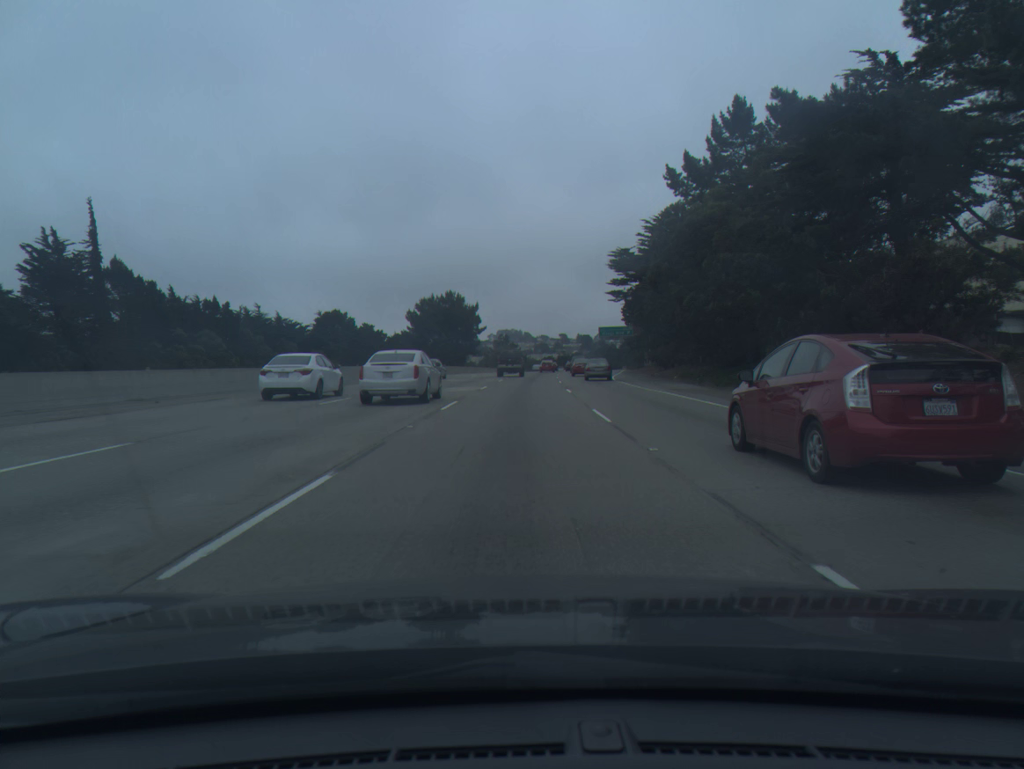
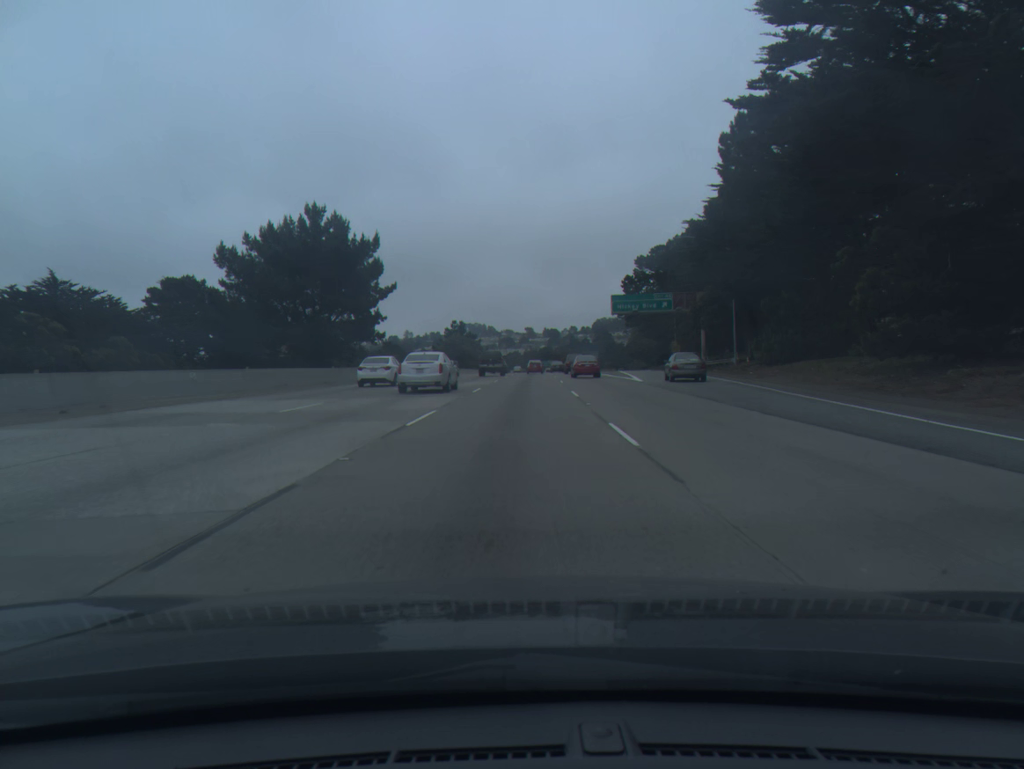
(+1.4, +63.1) m; +3°
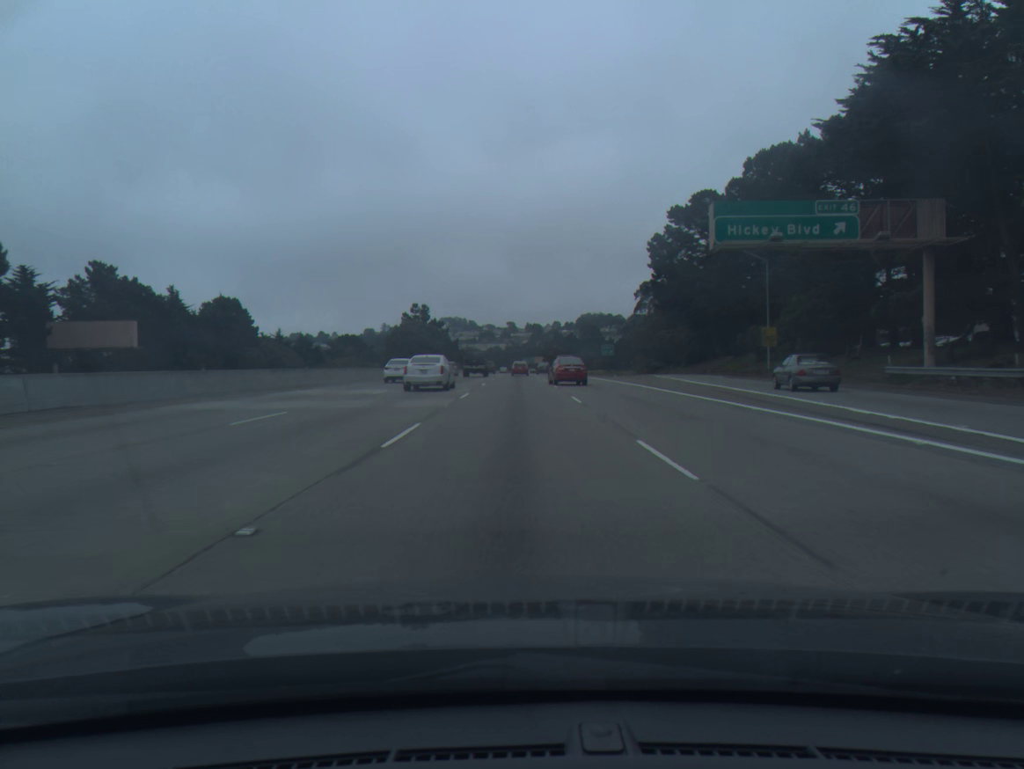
(+0.6, +47.2) m; +1°
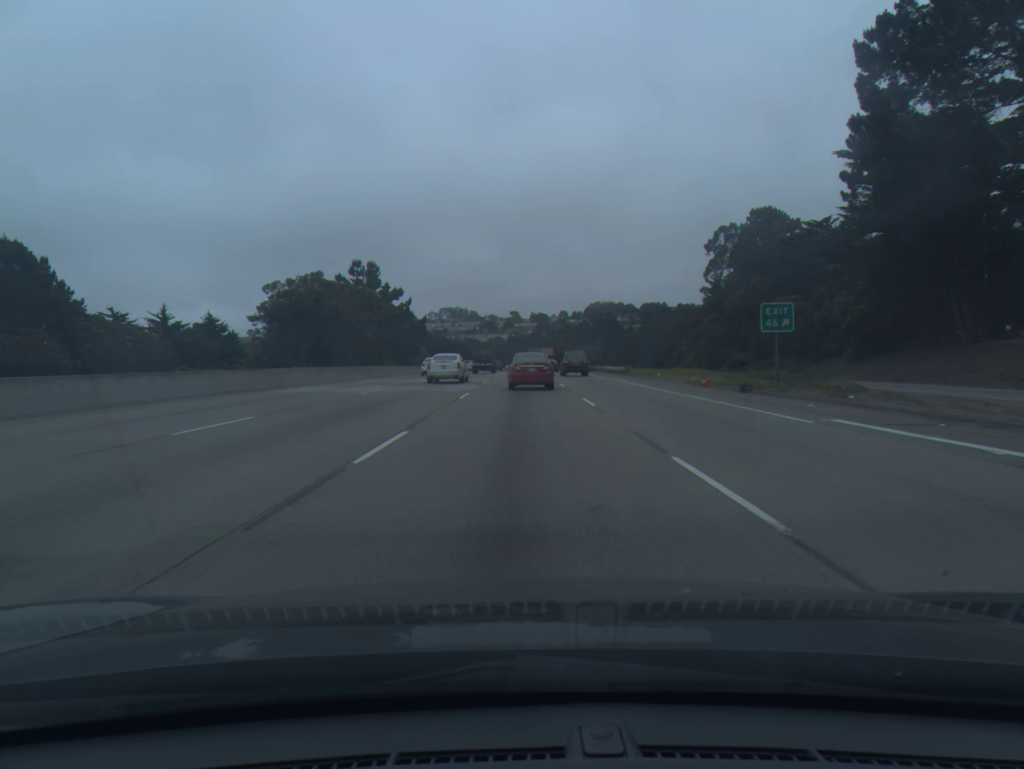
(0.0, +61.0) m; 0°
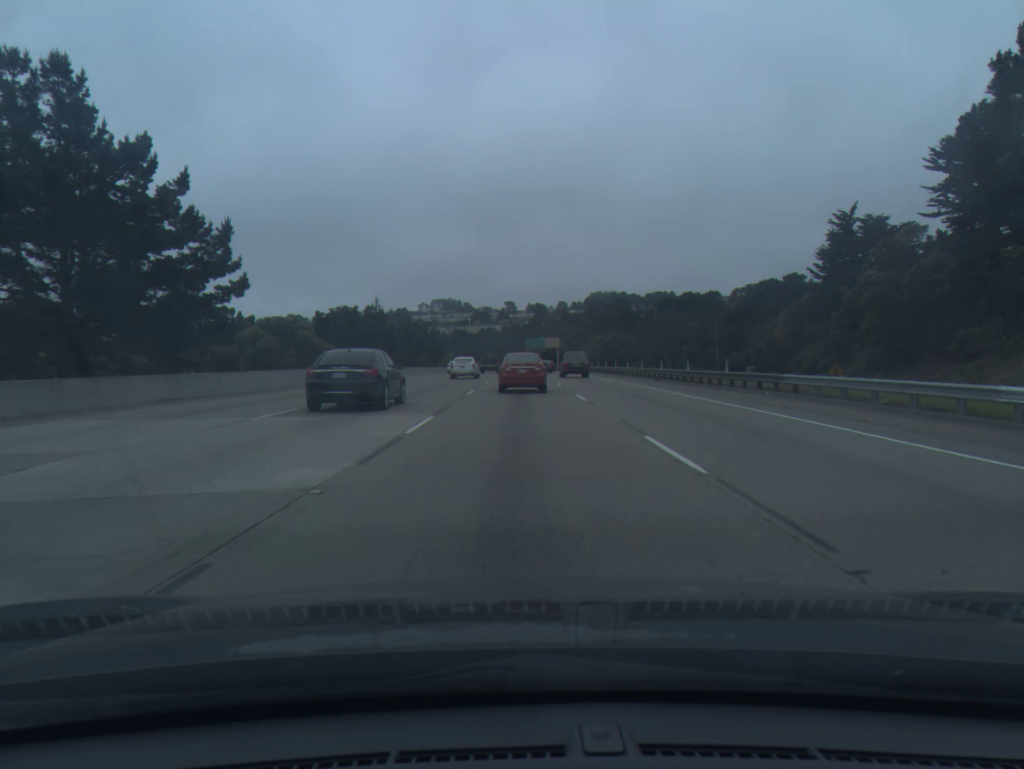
(+0.2, +70.0) m; 0°
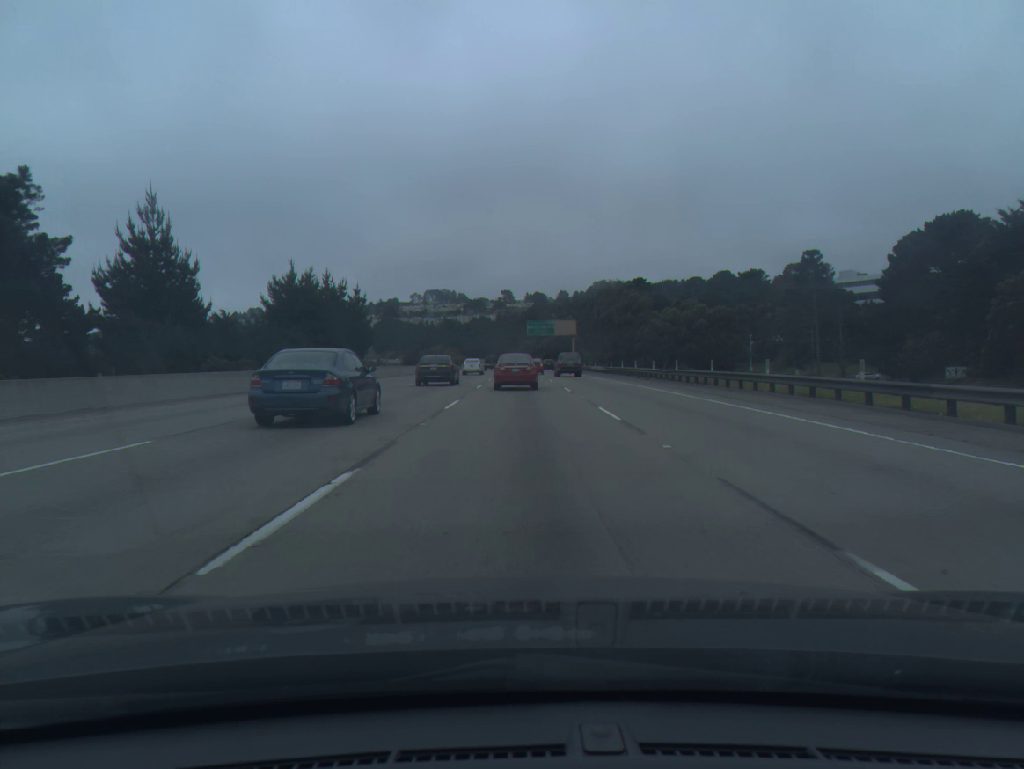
(+0.1, +66.6) m; 0°
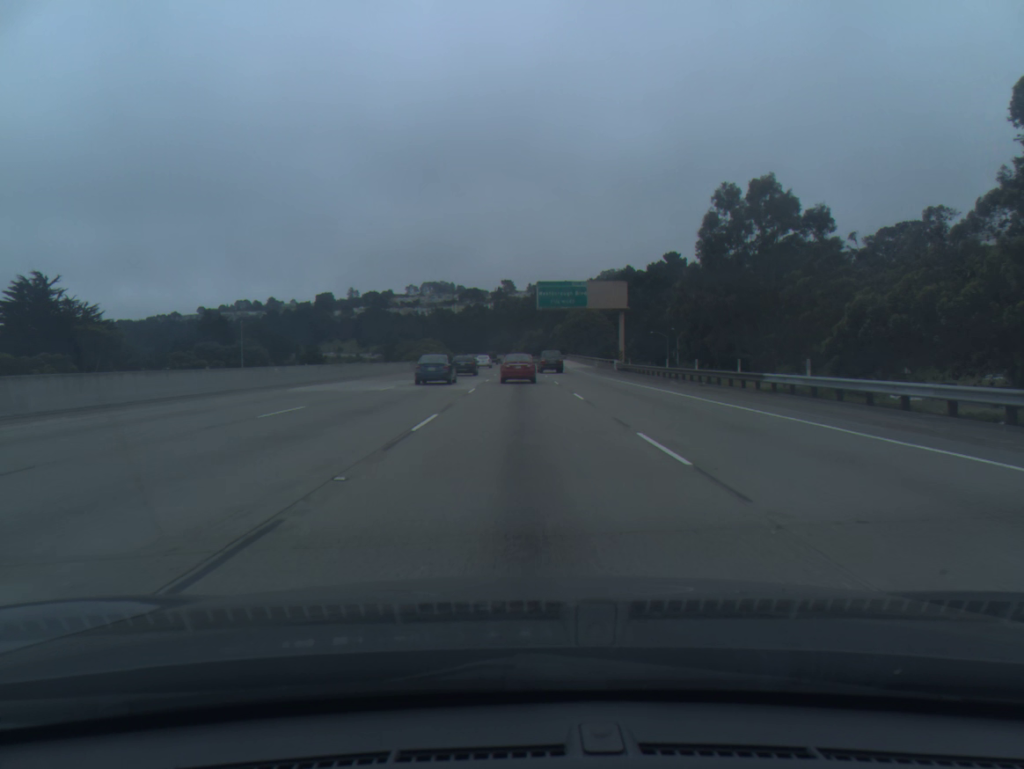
(-0.1, +64.8) m; 0°
